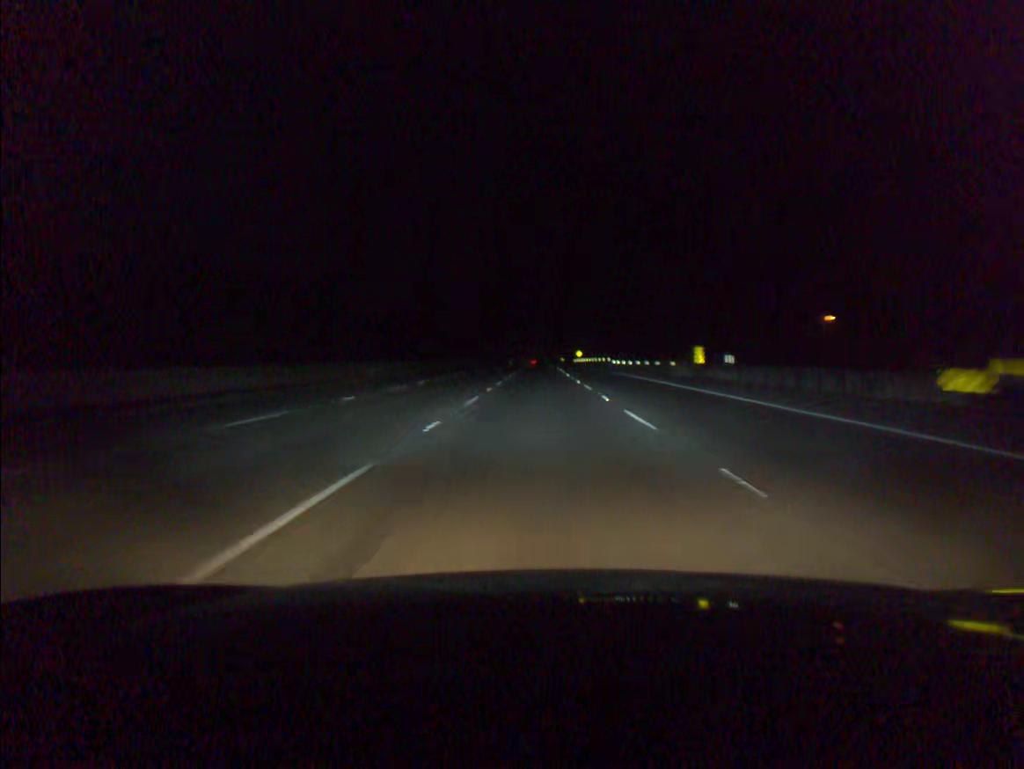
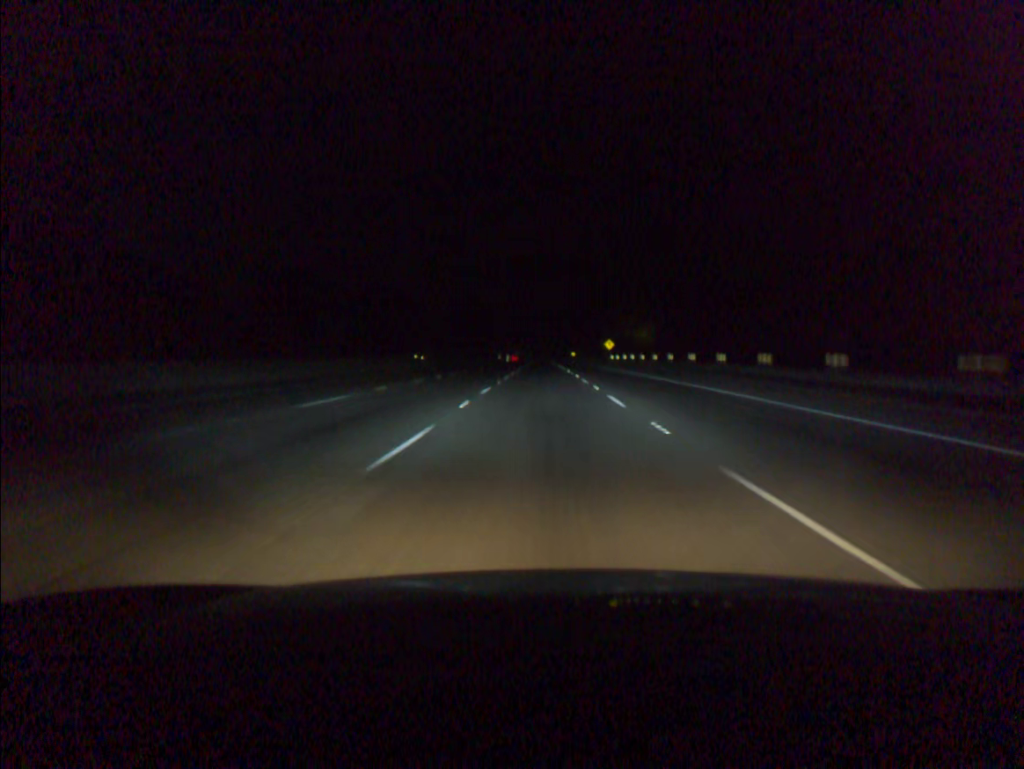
(-0.3, +98.0) m; 0°
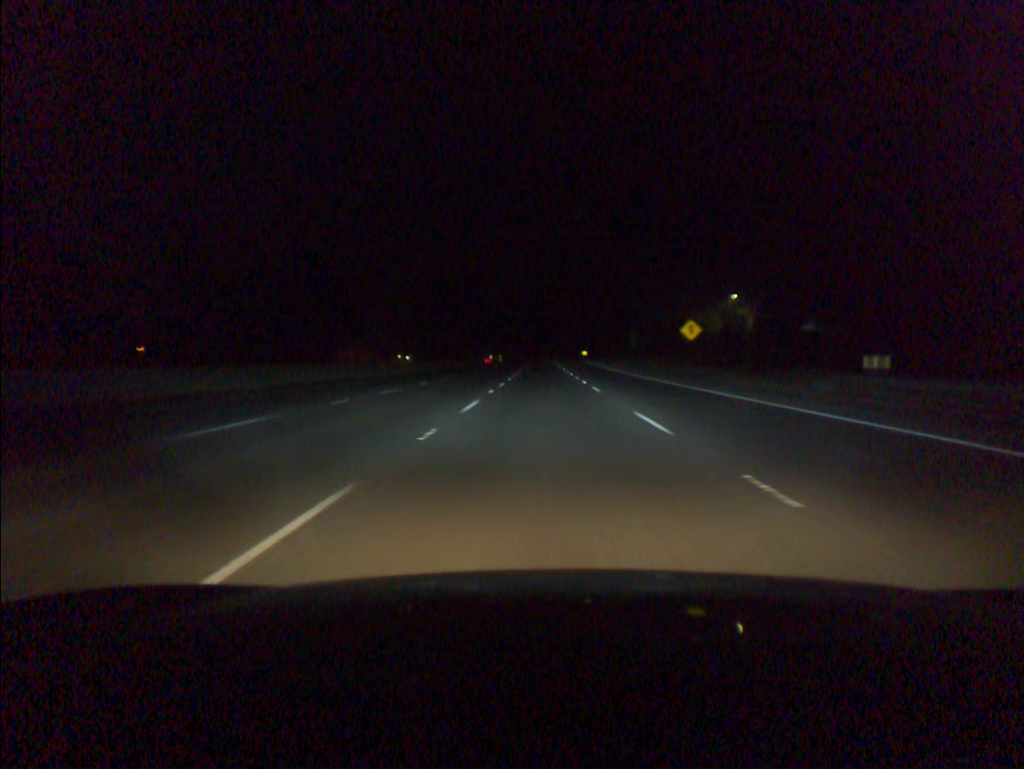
(0.0, +78.5) m; 0°
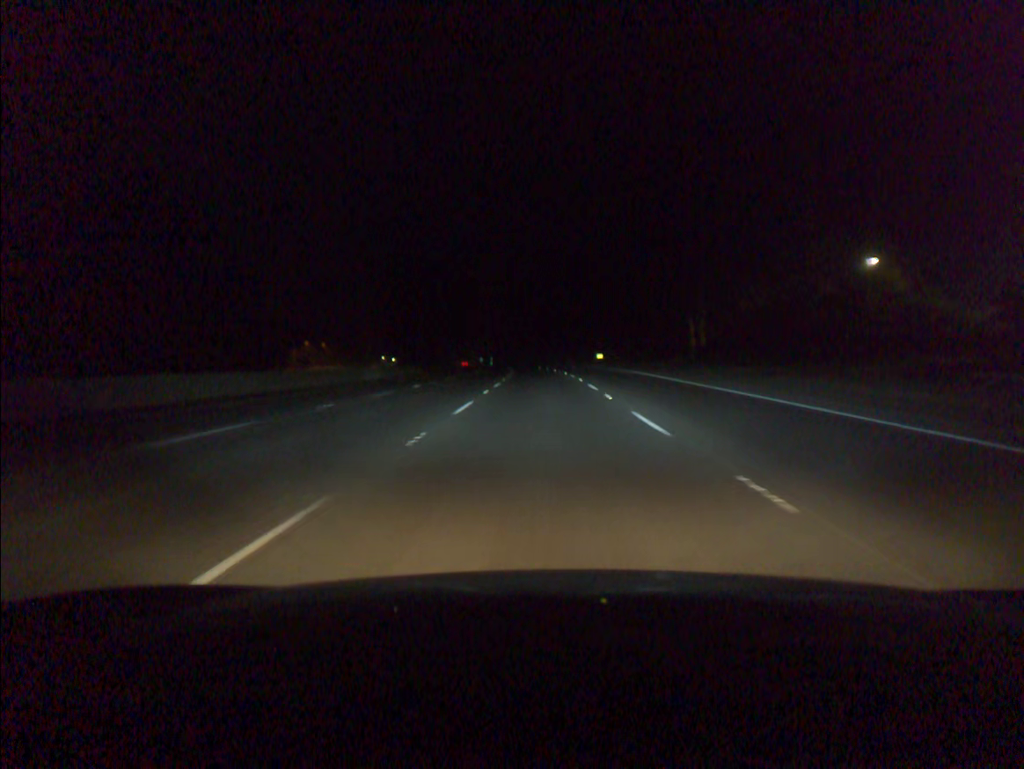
(0.0, +59.0) m; 0°
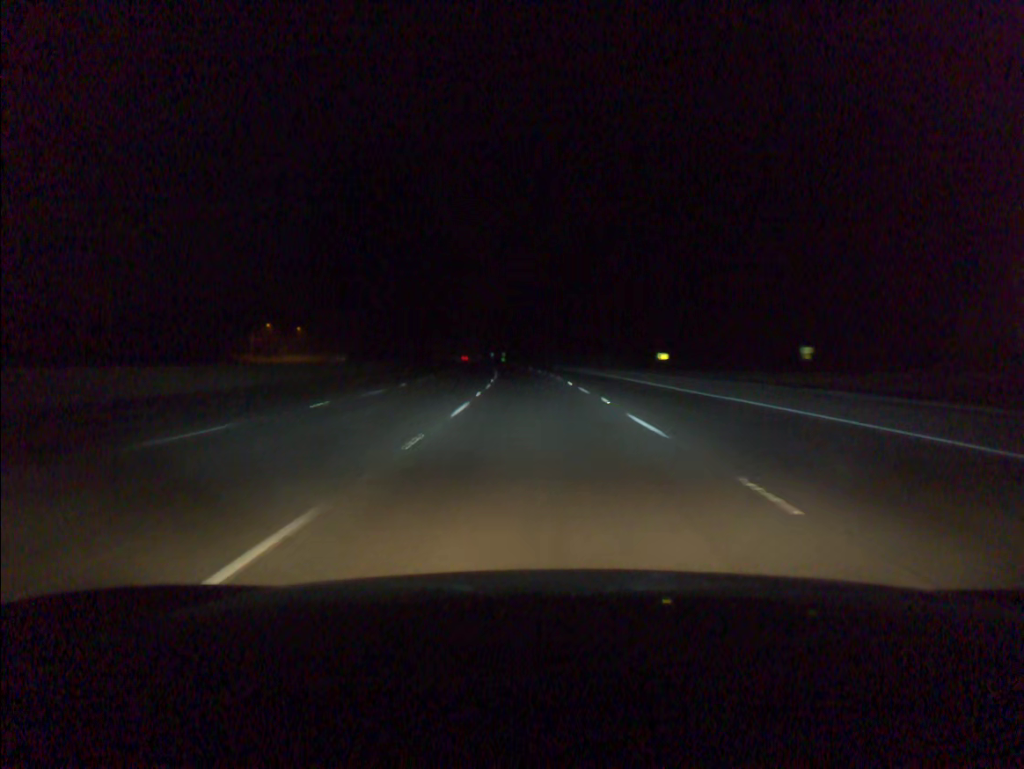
(-0.5, +58.8) m; -1°
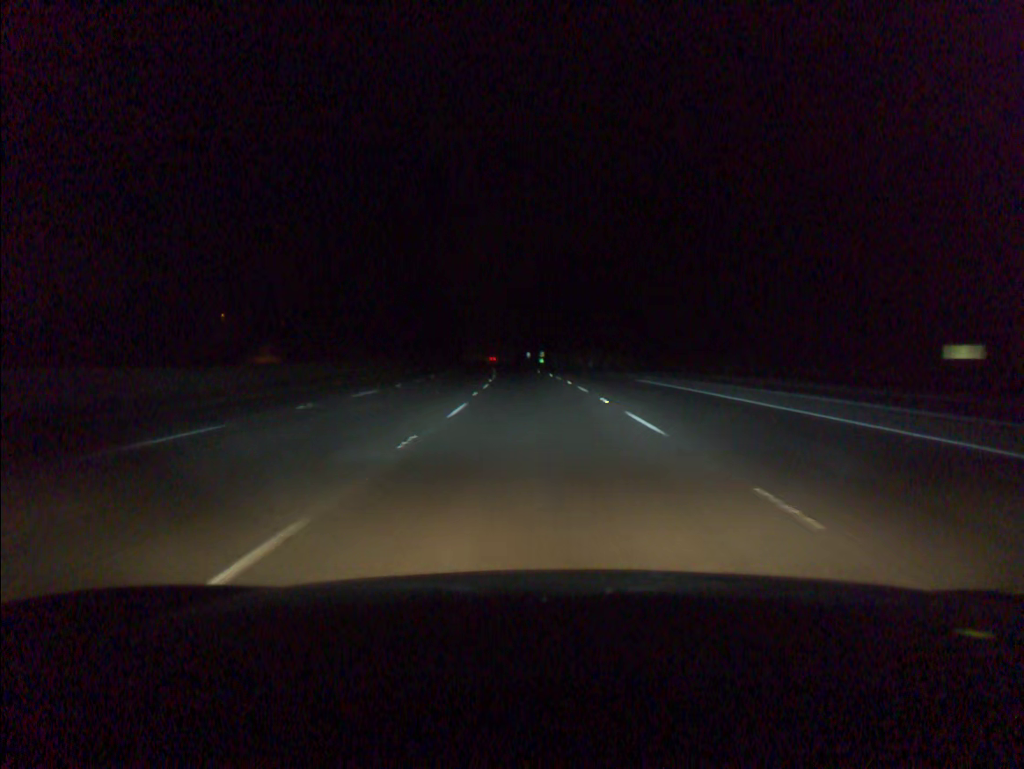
(-1.6, +58.9) m; -3°
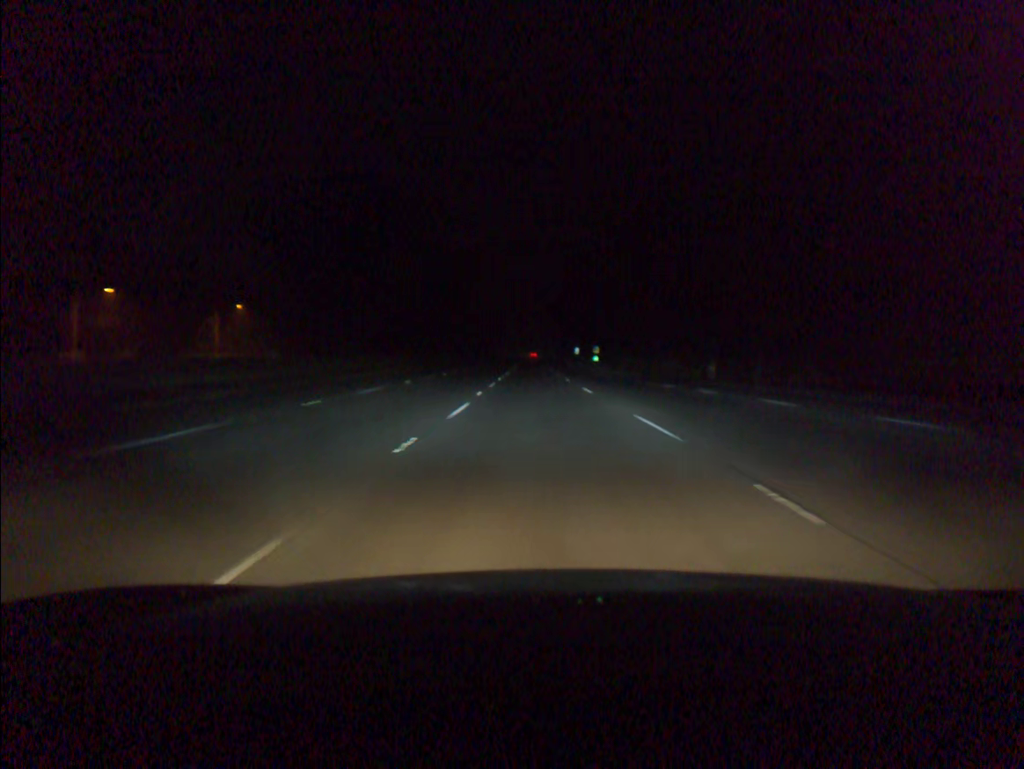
(-1.8, +58.9) m; -3°
